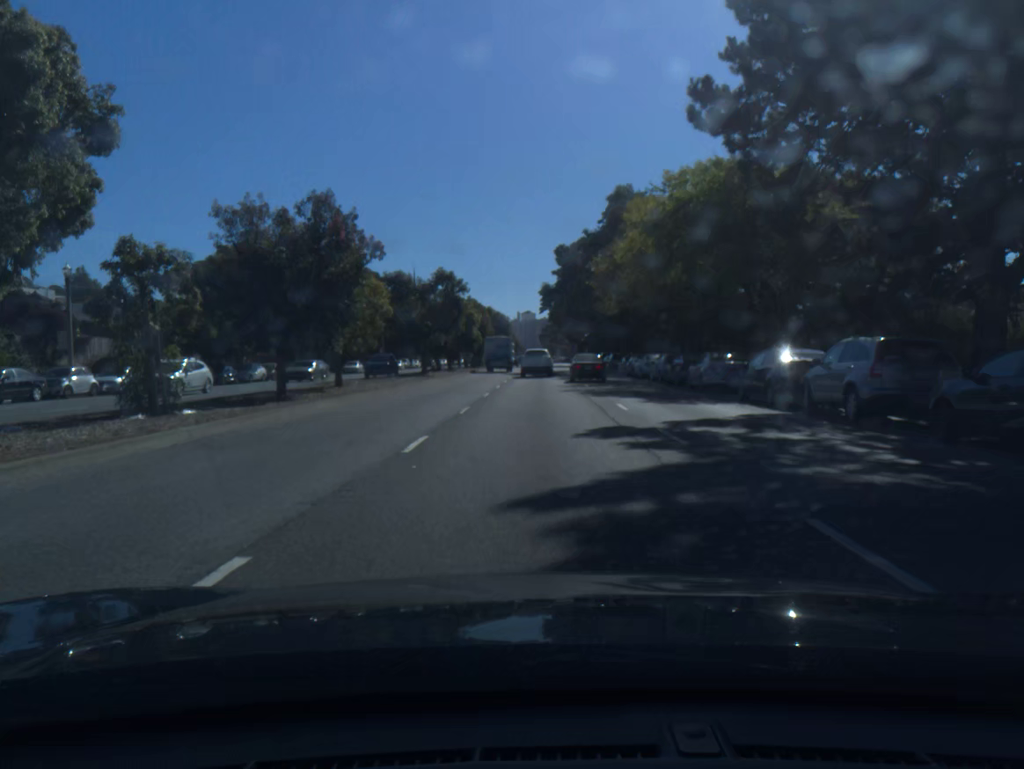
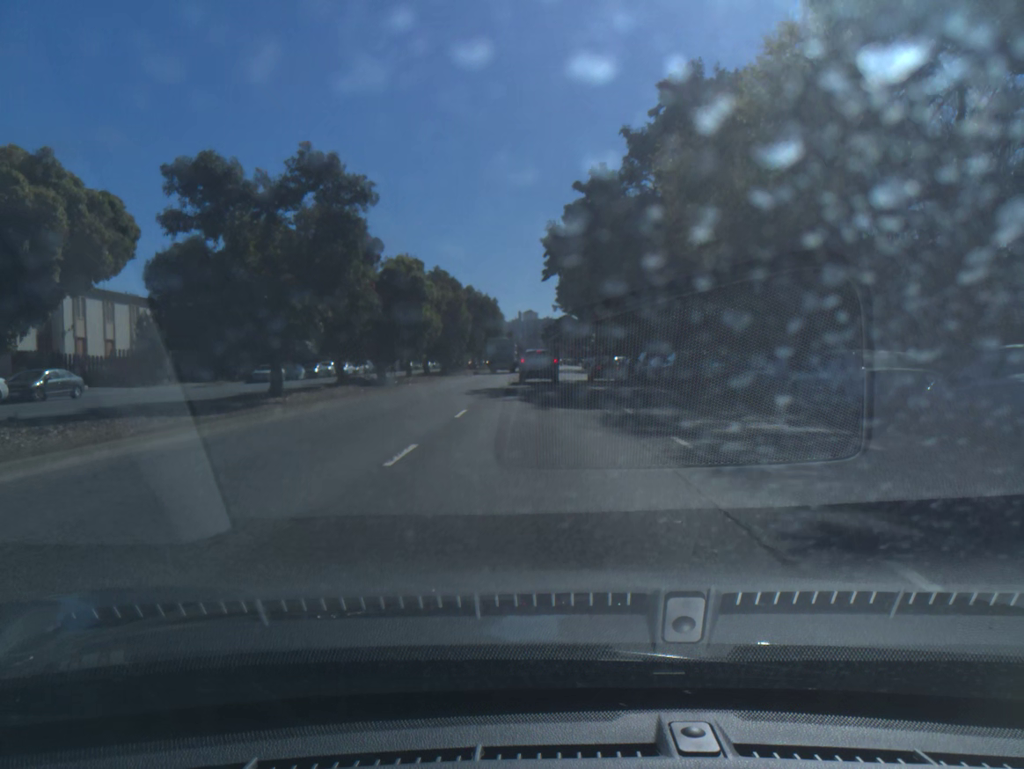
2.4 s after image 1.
(+0.1, +30.3) m; 0°
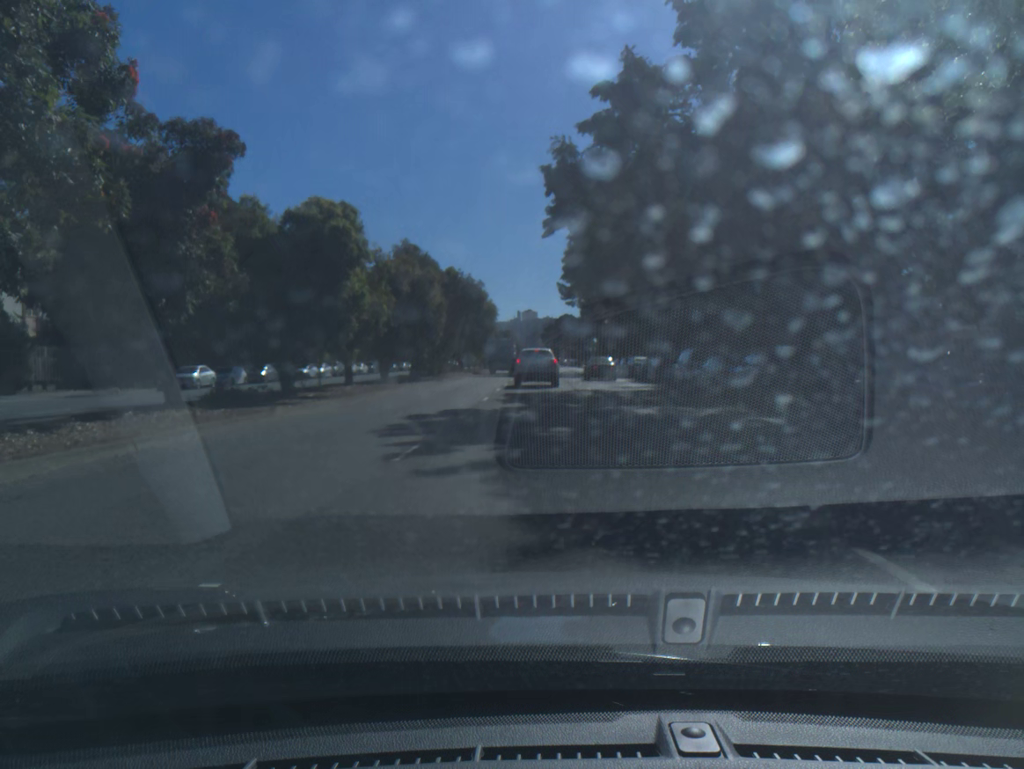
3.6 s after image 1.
(0.0, +14.1) m; 0°
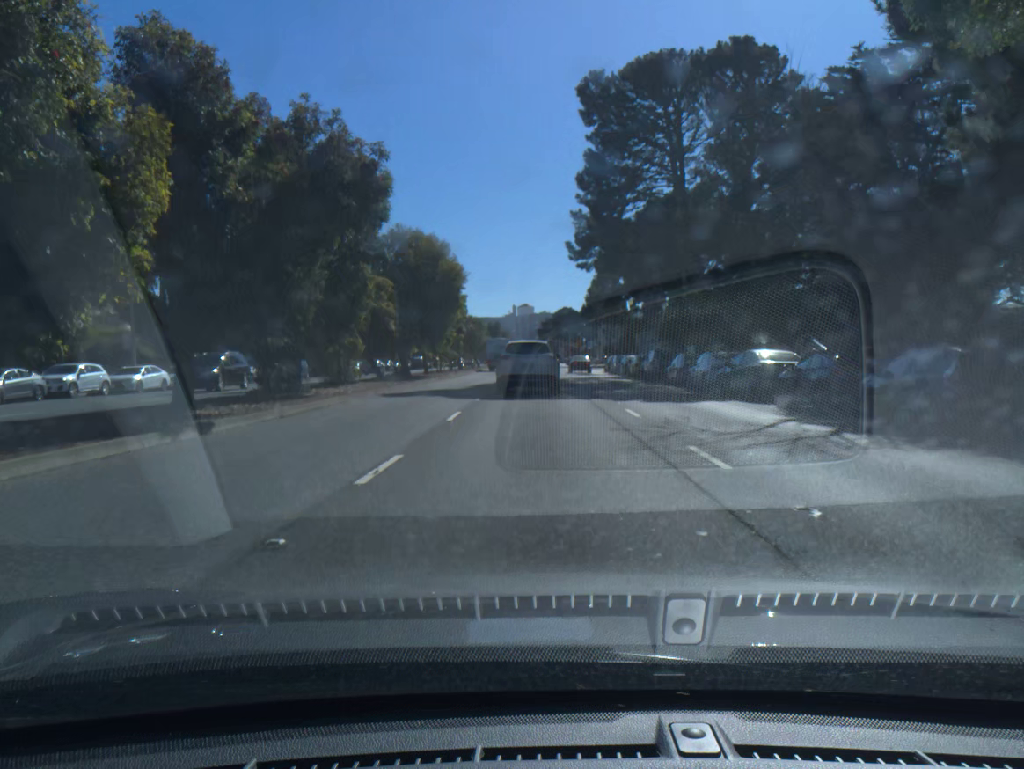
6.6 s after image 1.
(+0.1, +30.4) m; 0°
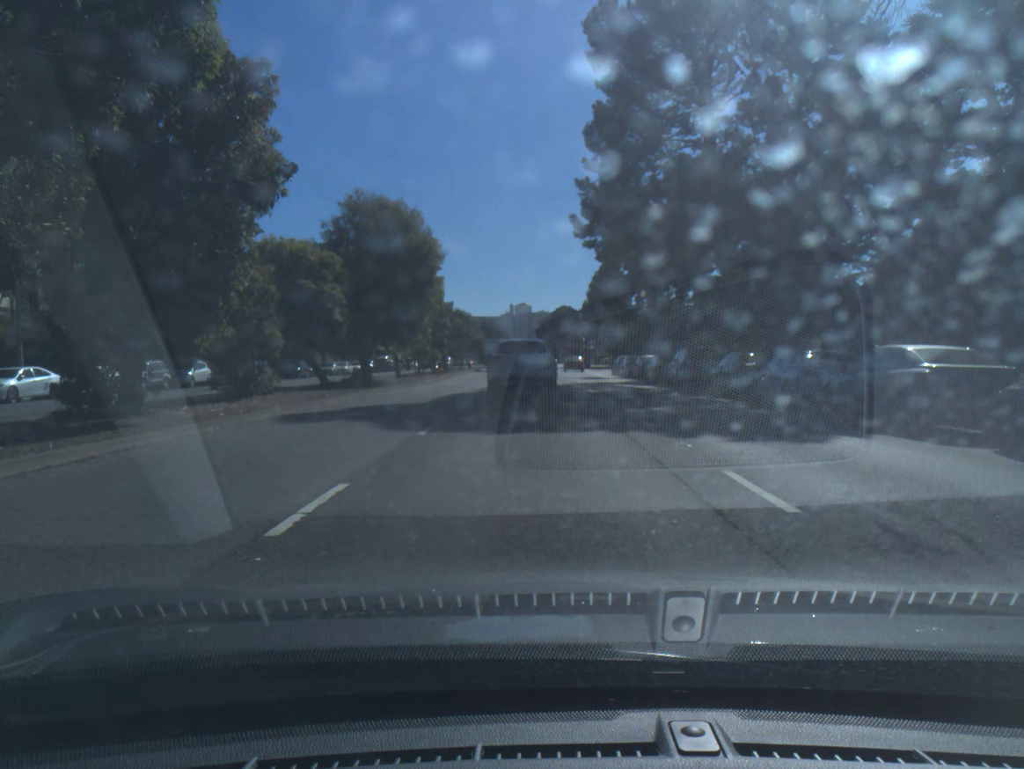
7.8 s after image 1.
(0.0, +9.8) m; 0°
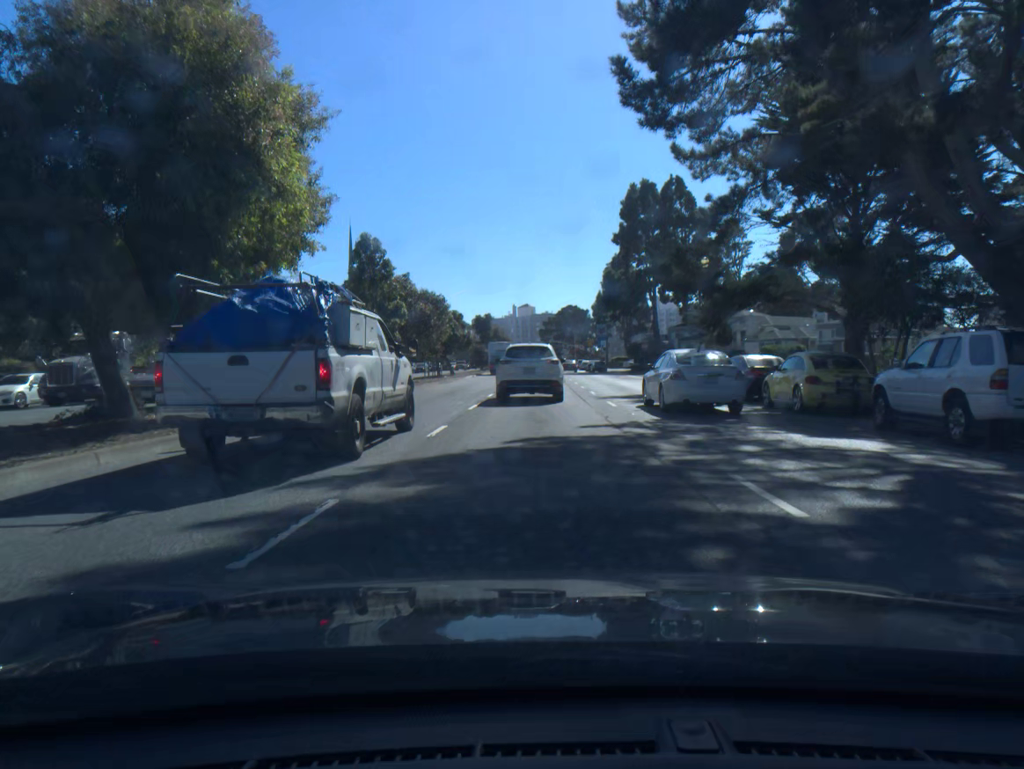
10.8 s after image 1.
(-0.1, +21.9) m; 0°
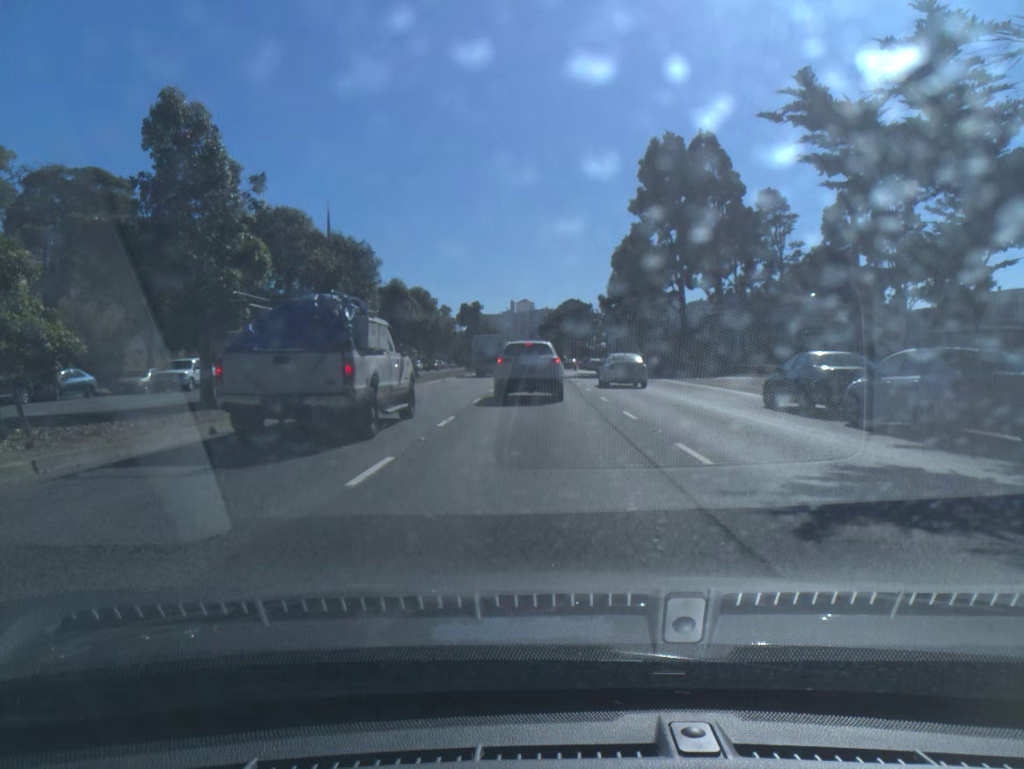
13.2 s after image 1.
(0.0, +19.1) m; 0°
